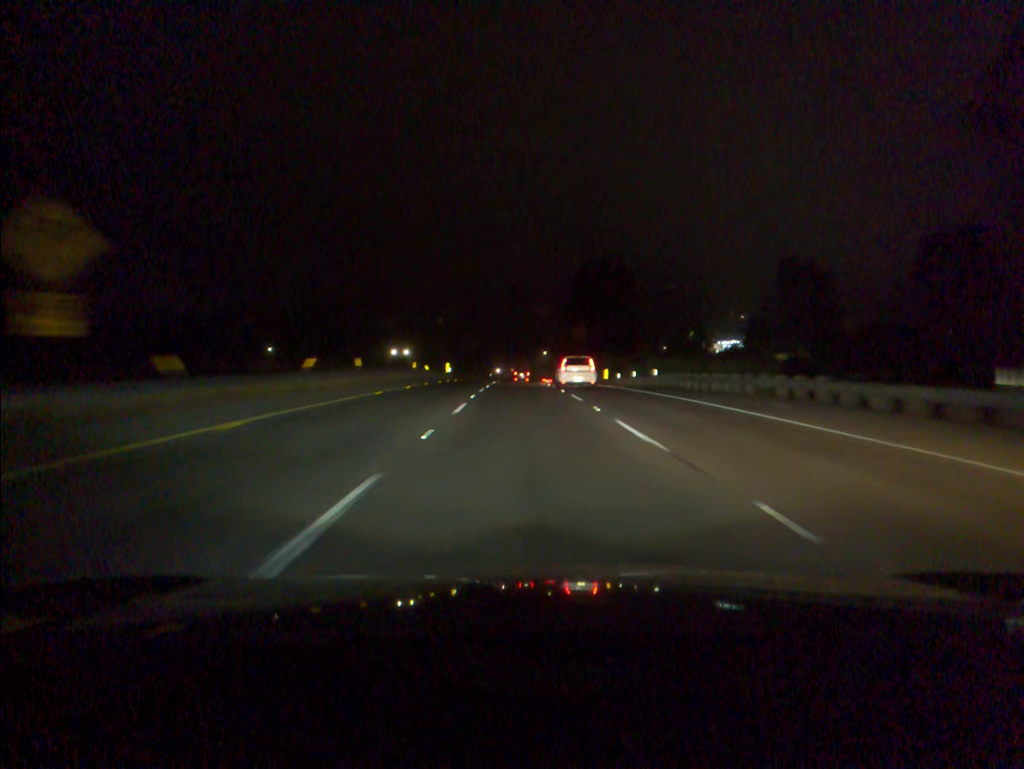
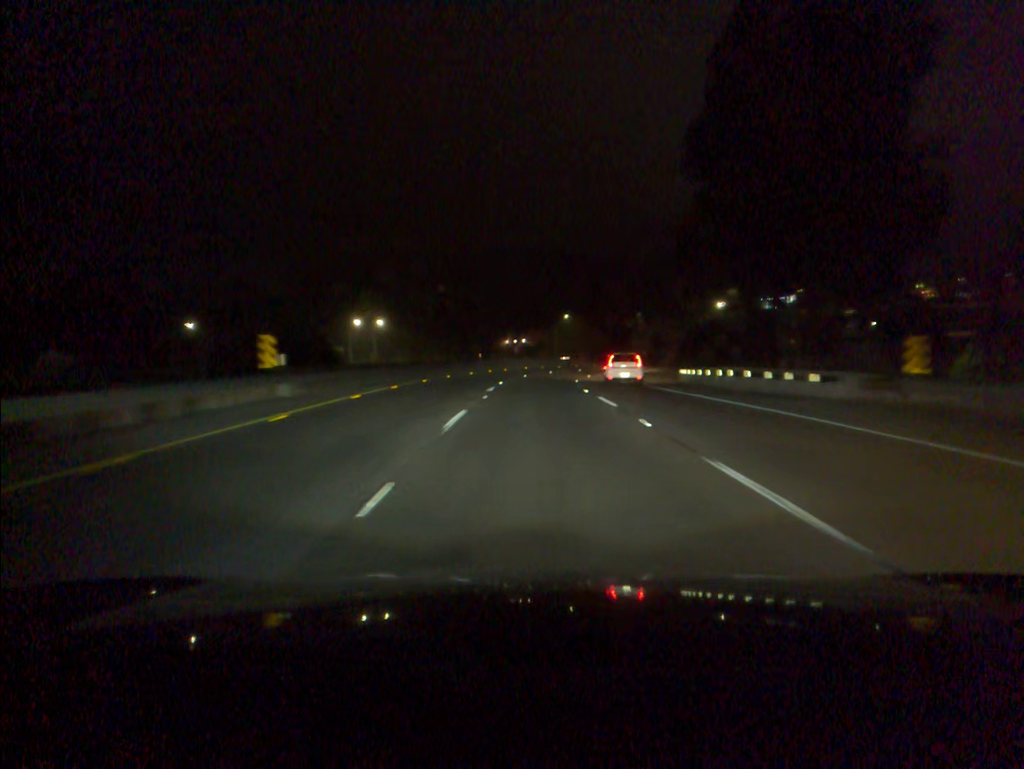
(-0.8, +63.9) m; -1°
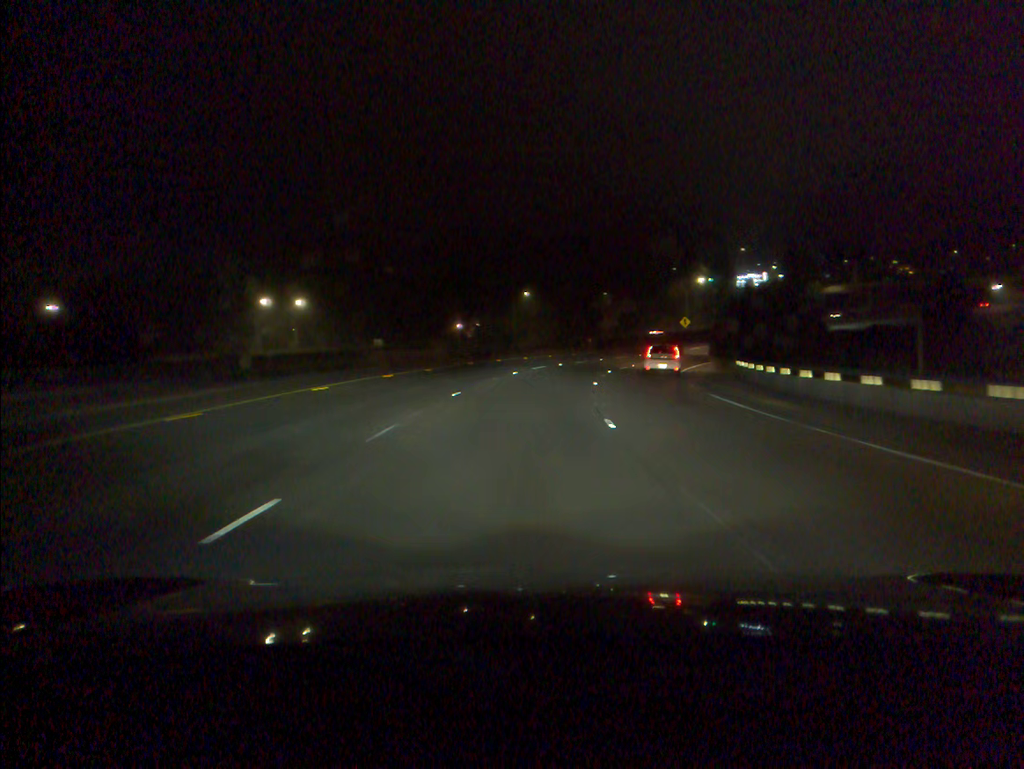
(+0.6, +31.2) m; +3°
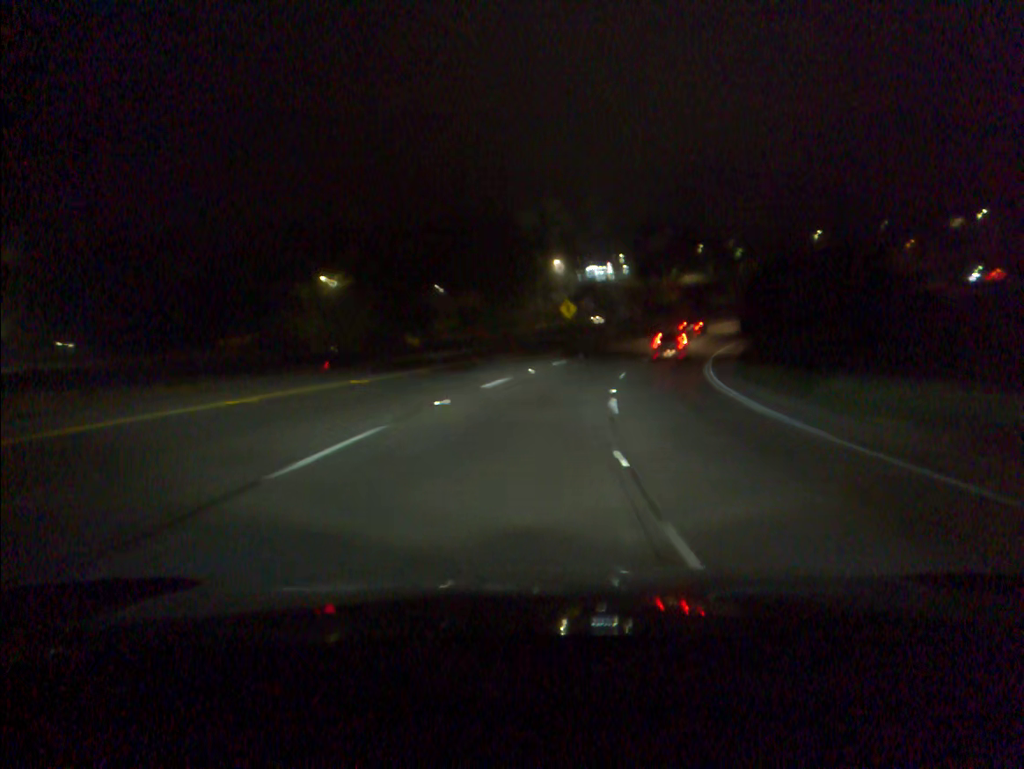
(+4.3, +45.4) m; +12°
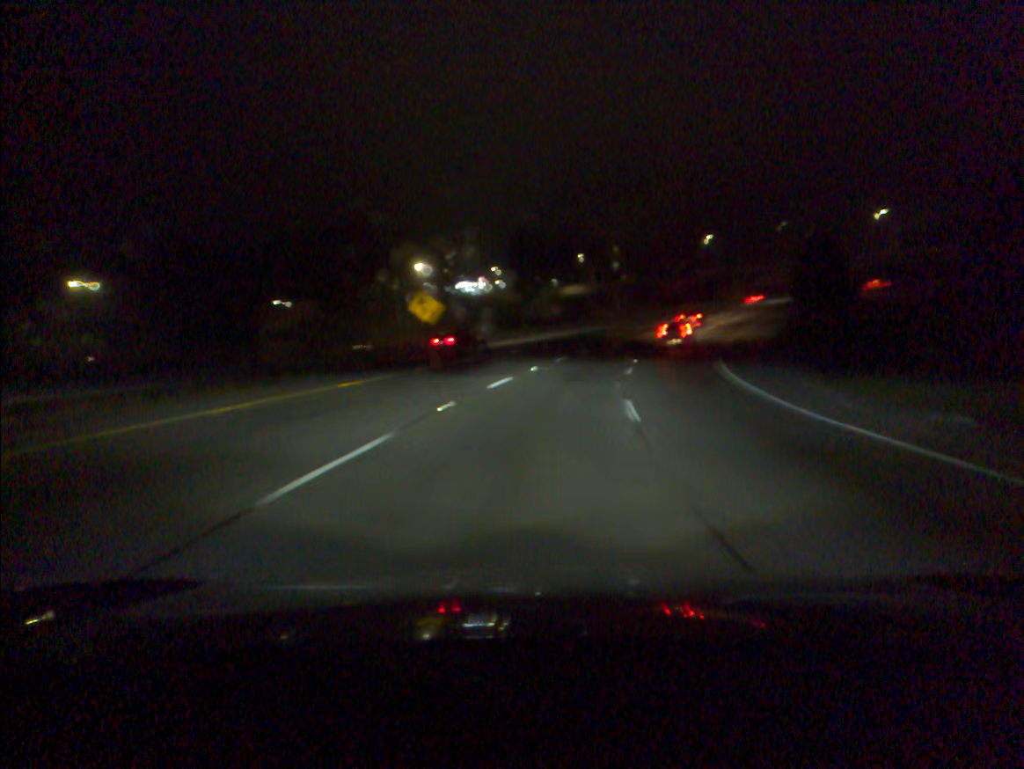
(+2.4, +30.2) m; +9°
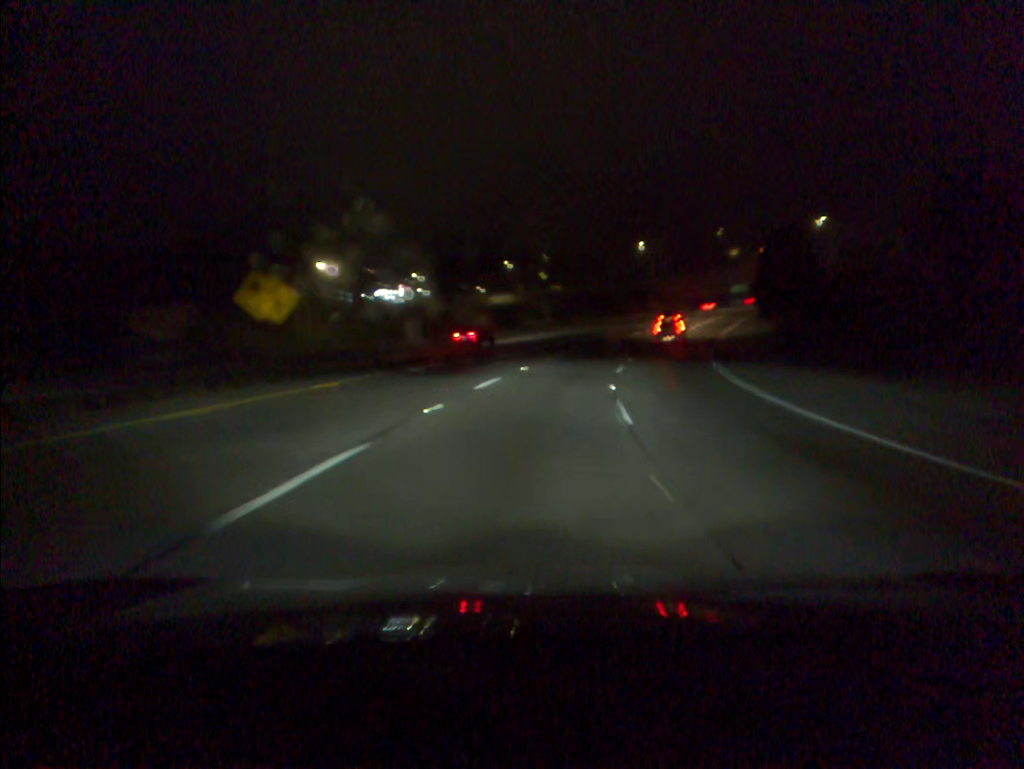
(+0.7, +15.3) m; +5°
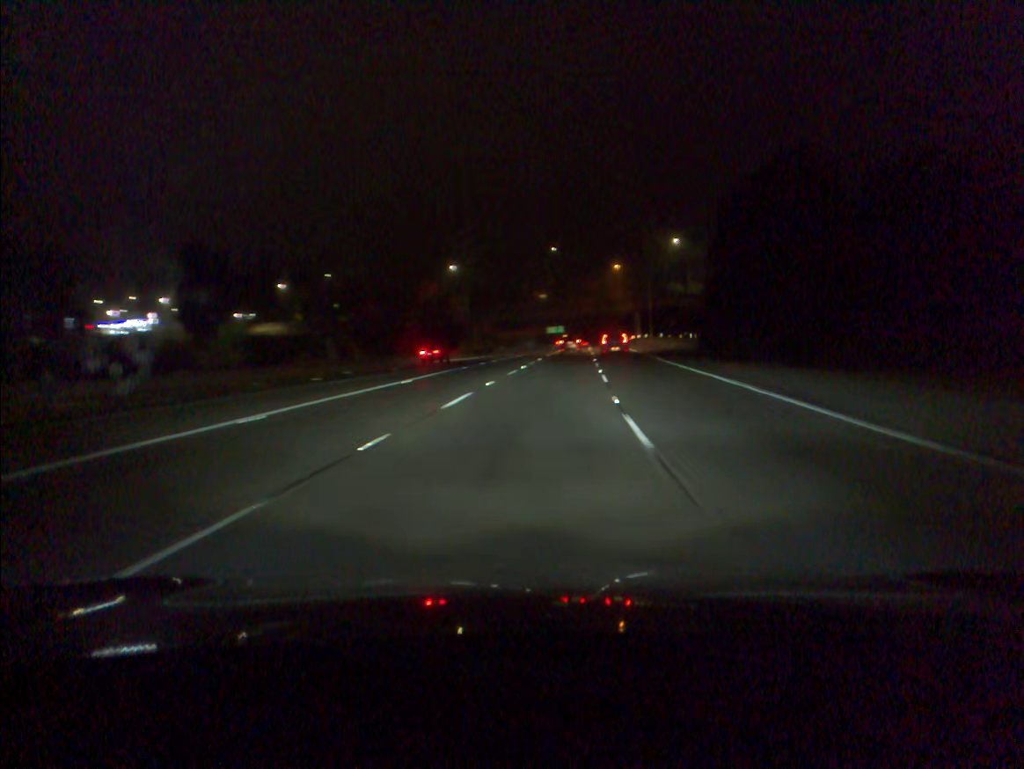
(+6.2, +46.1) m; +14°
